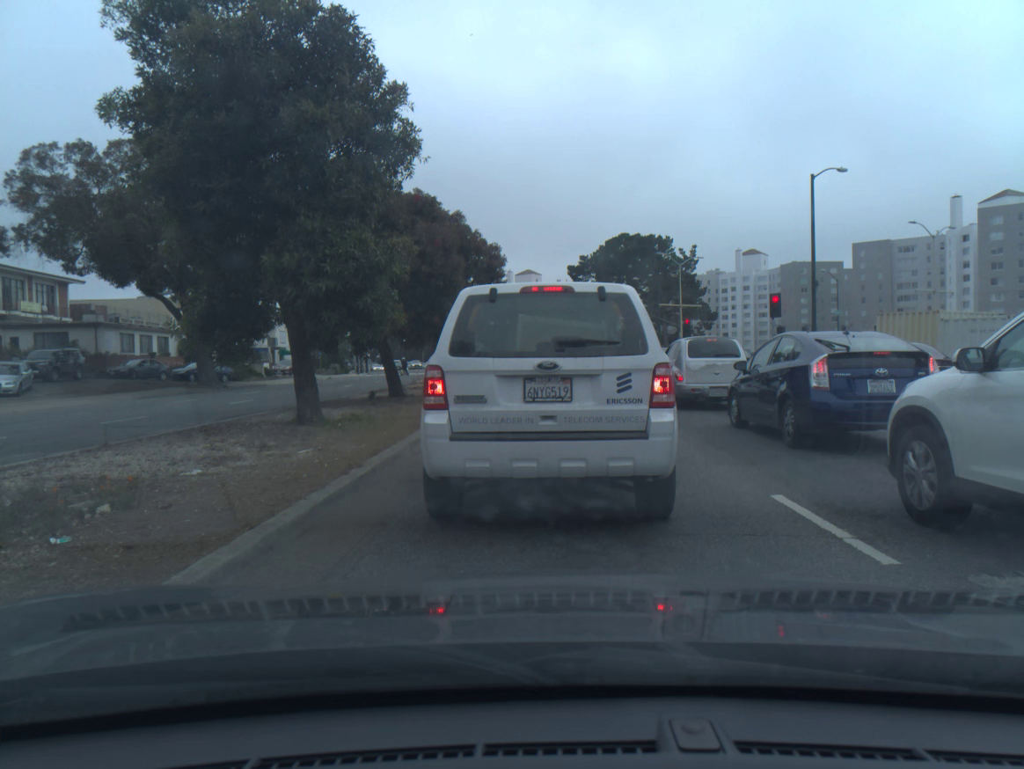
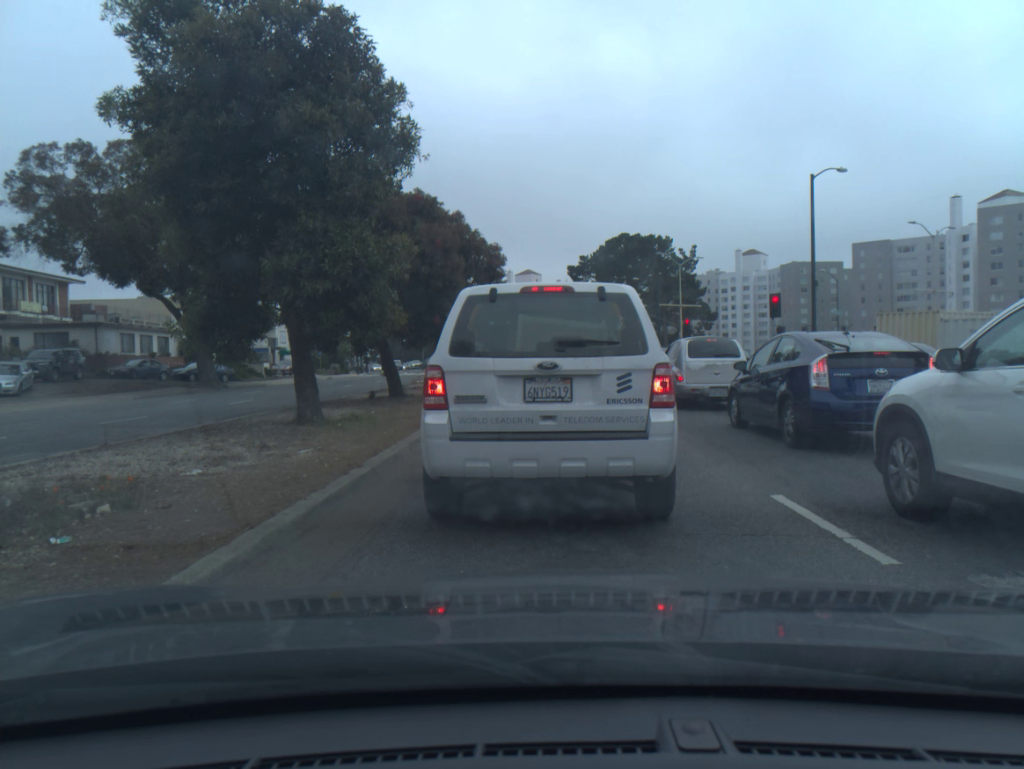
(0.0, 0.0) m; 0°
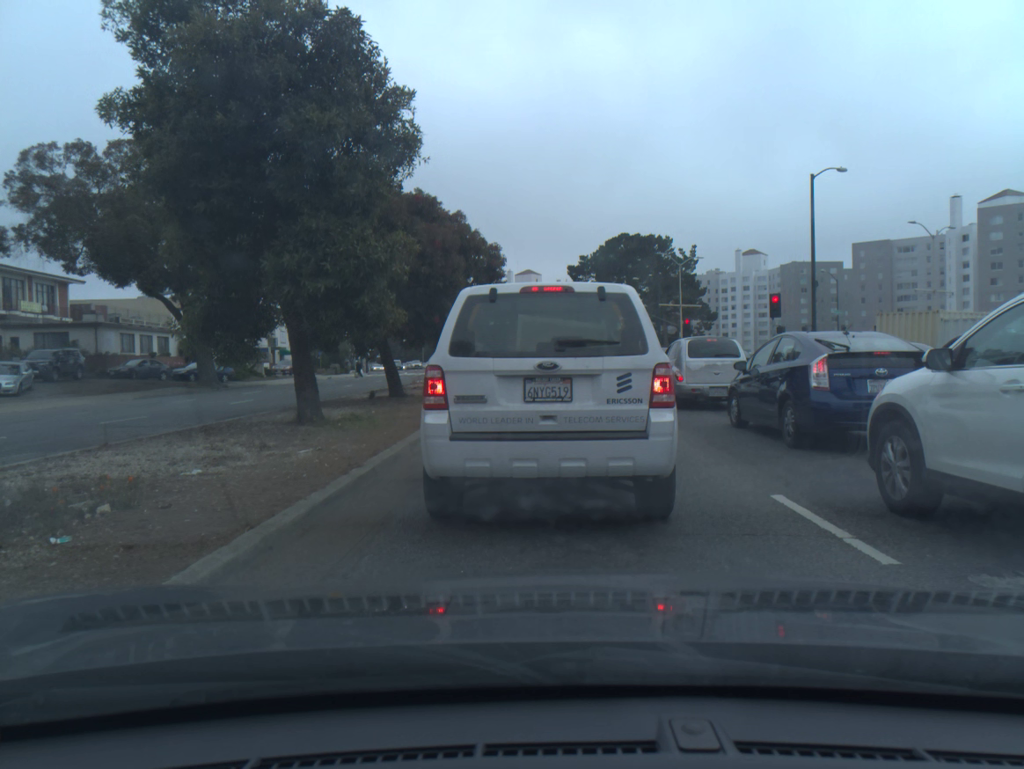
(0.0, 0.0) m; 0°
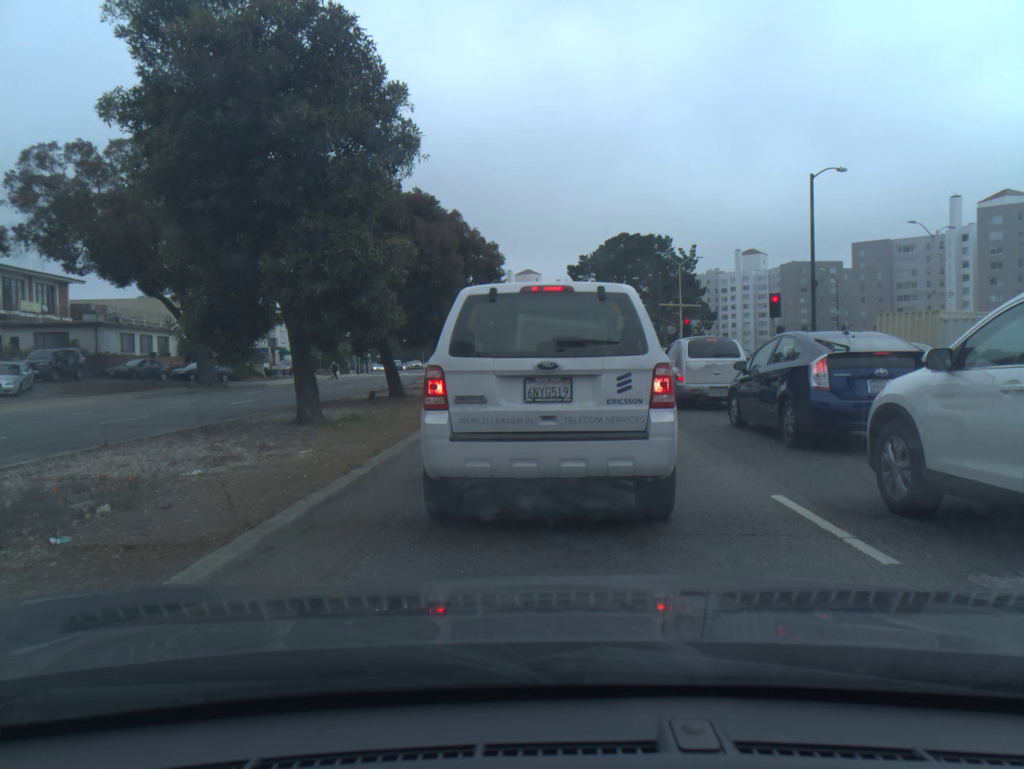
(0.0, -0.1) m; 0°
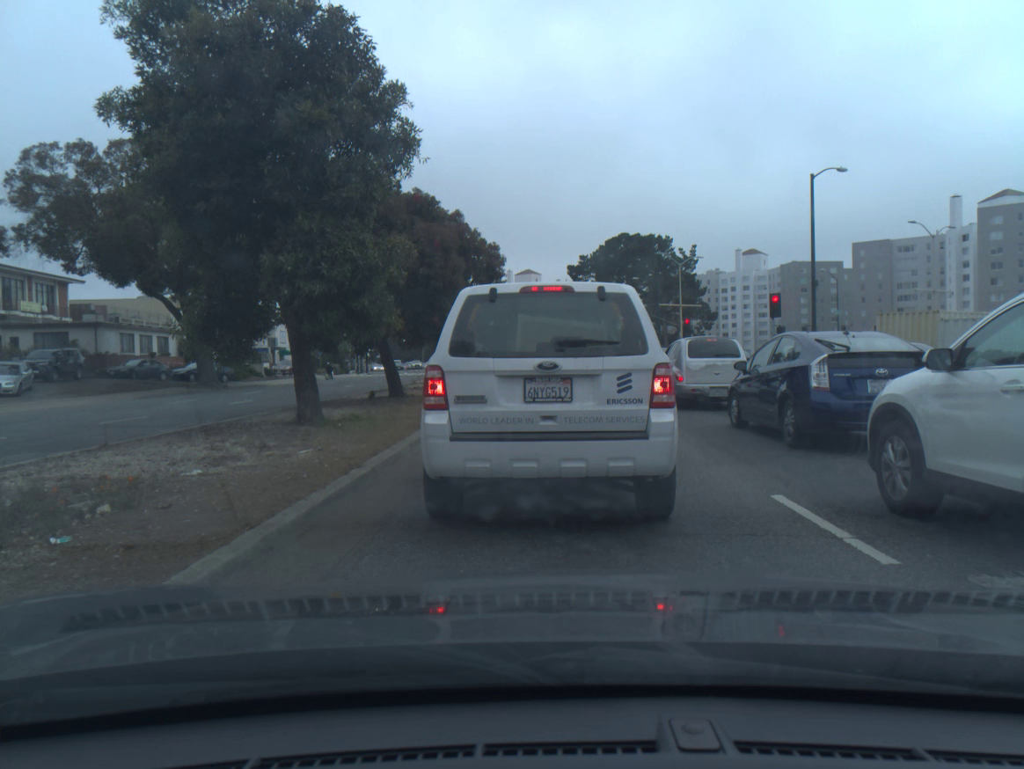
(0.0, 0.0) m; 0°
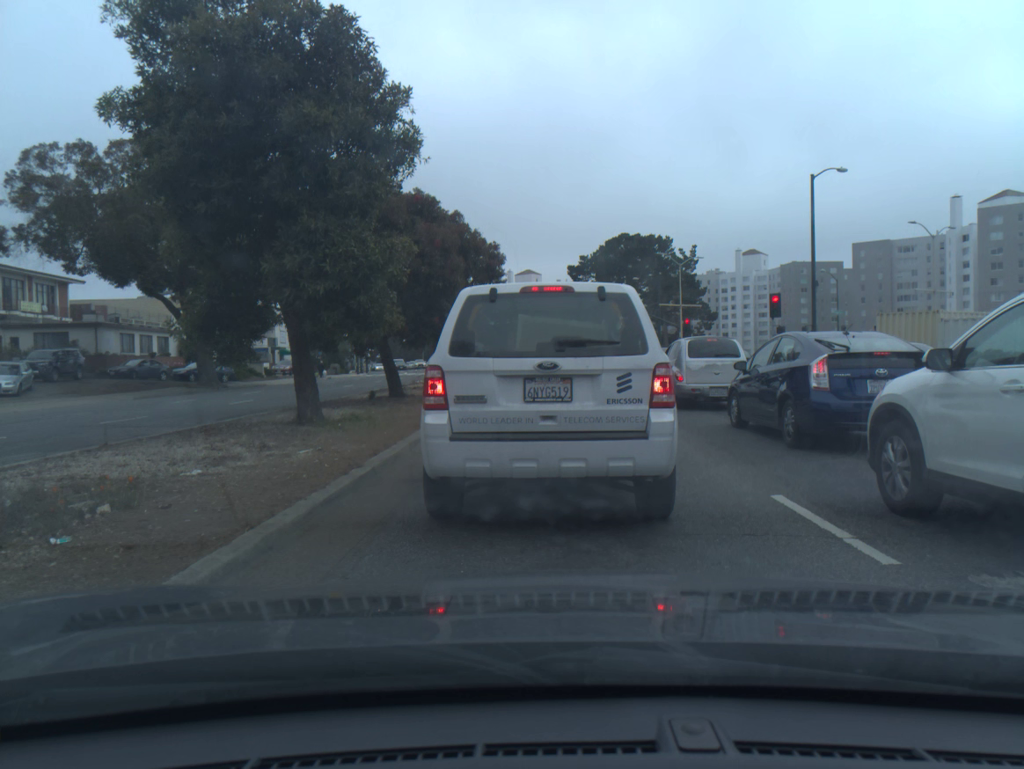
(0.0, 0.0) m; 0°
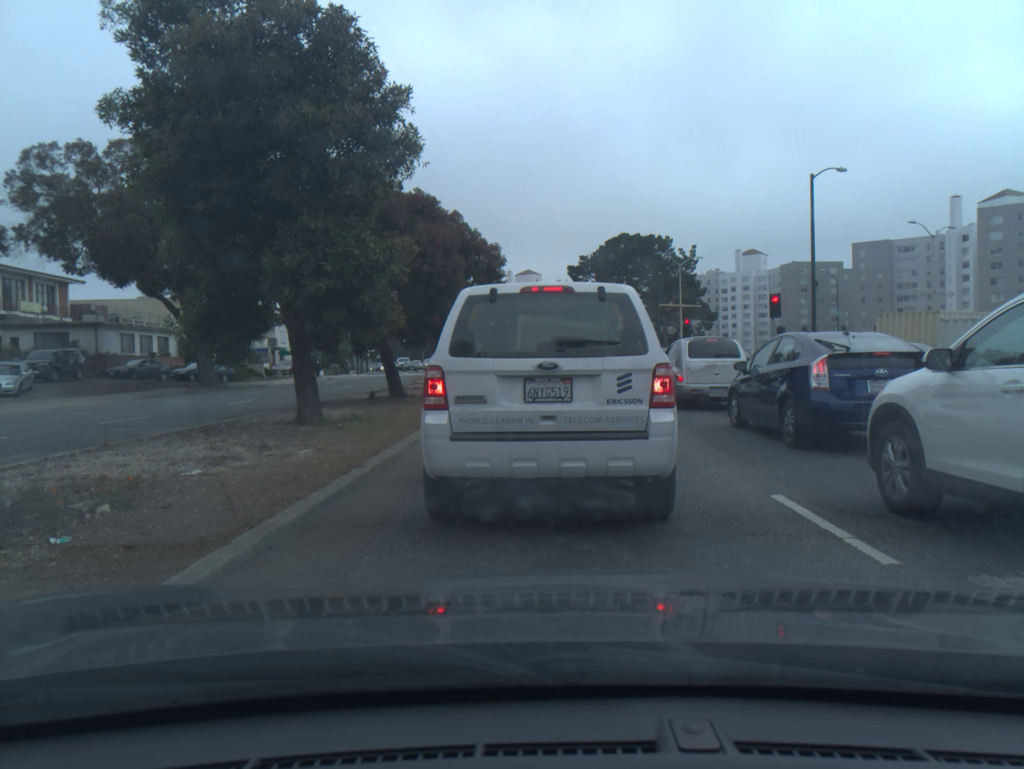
(0.0, +0.1) m; 0°
